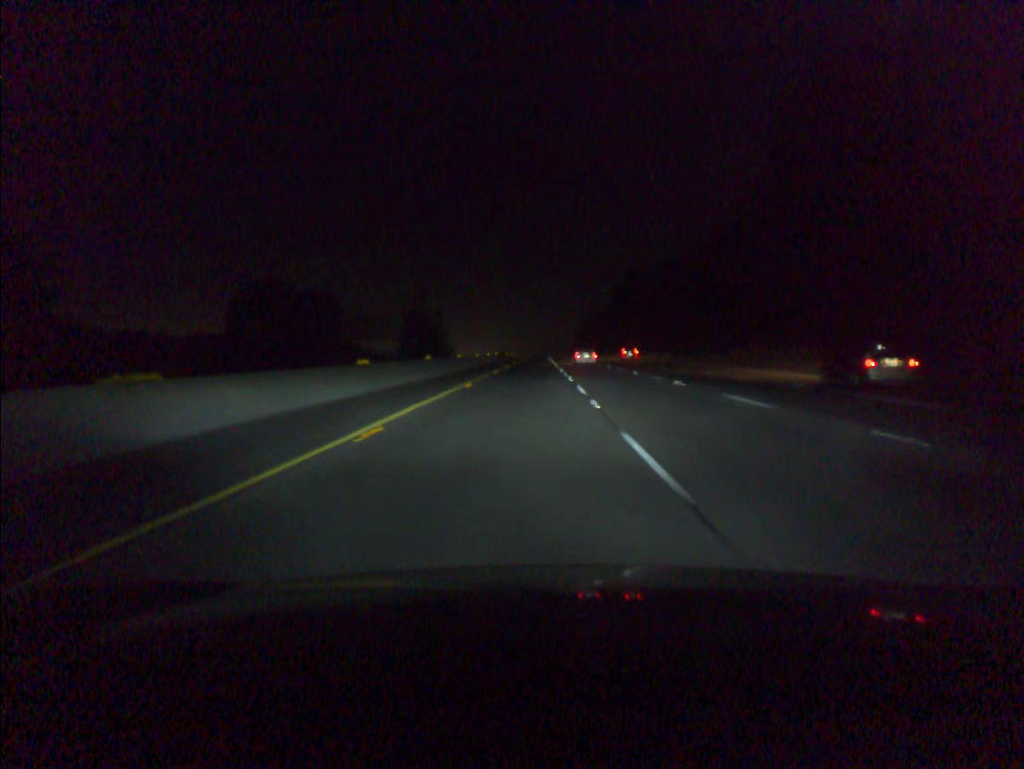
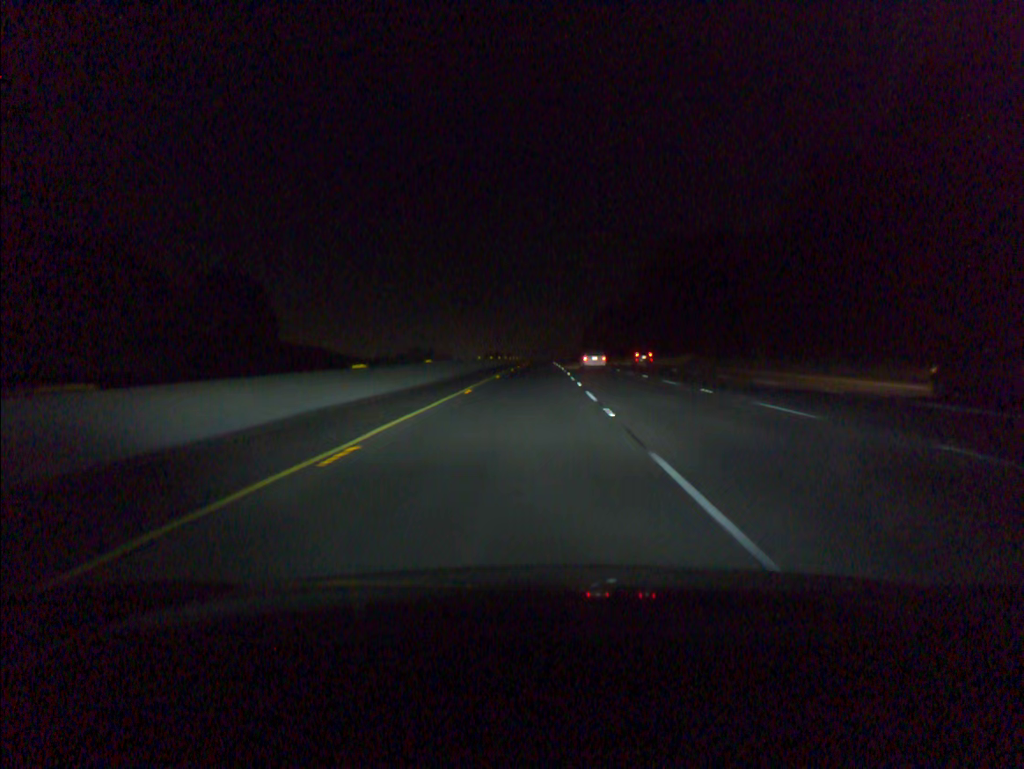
(-0.2, +60.5) m; 0°
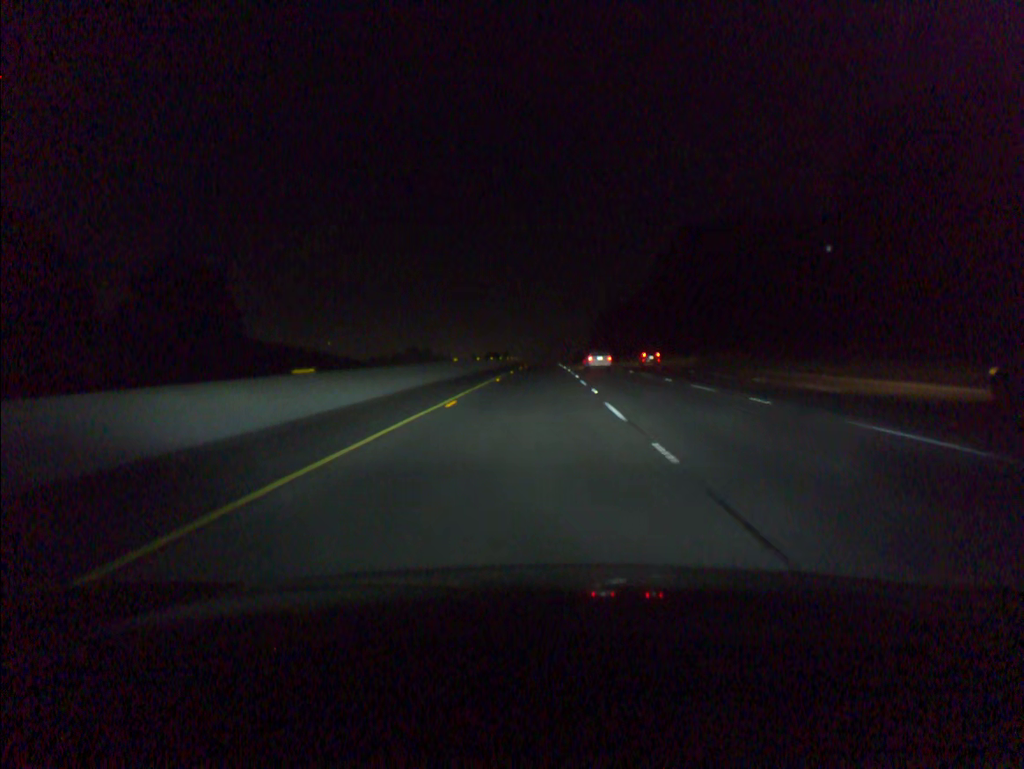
(0.0, +20.1) m; 0°
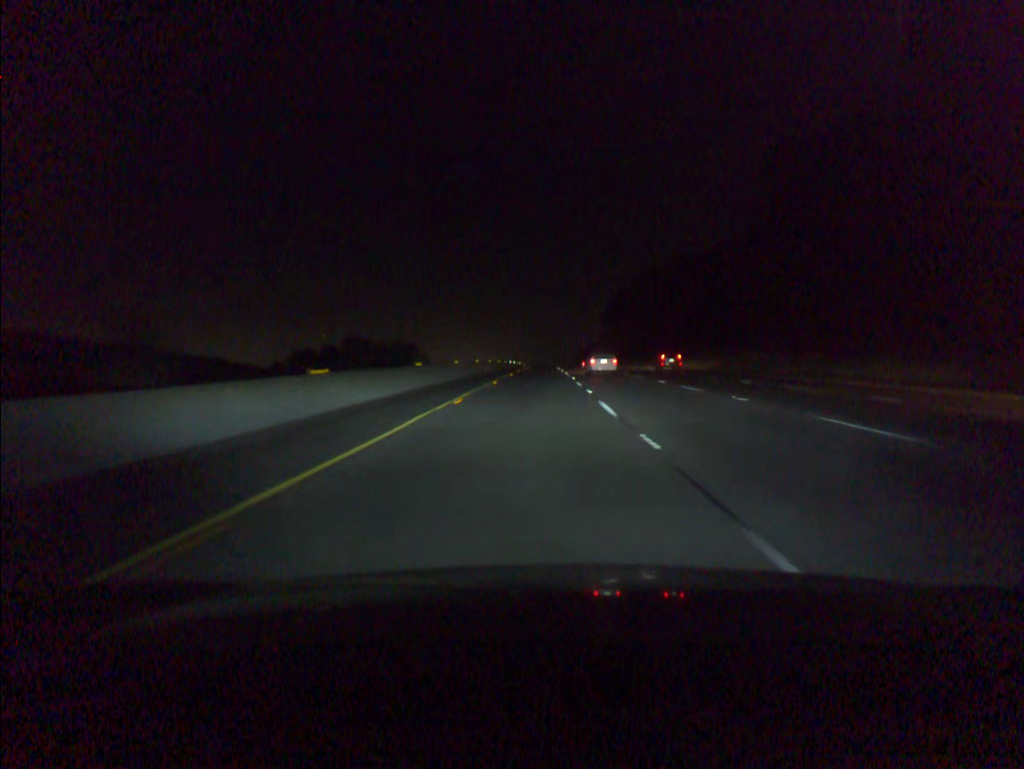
(+0.6, +100.6) m; 0°
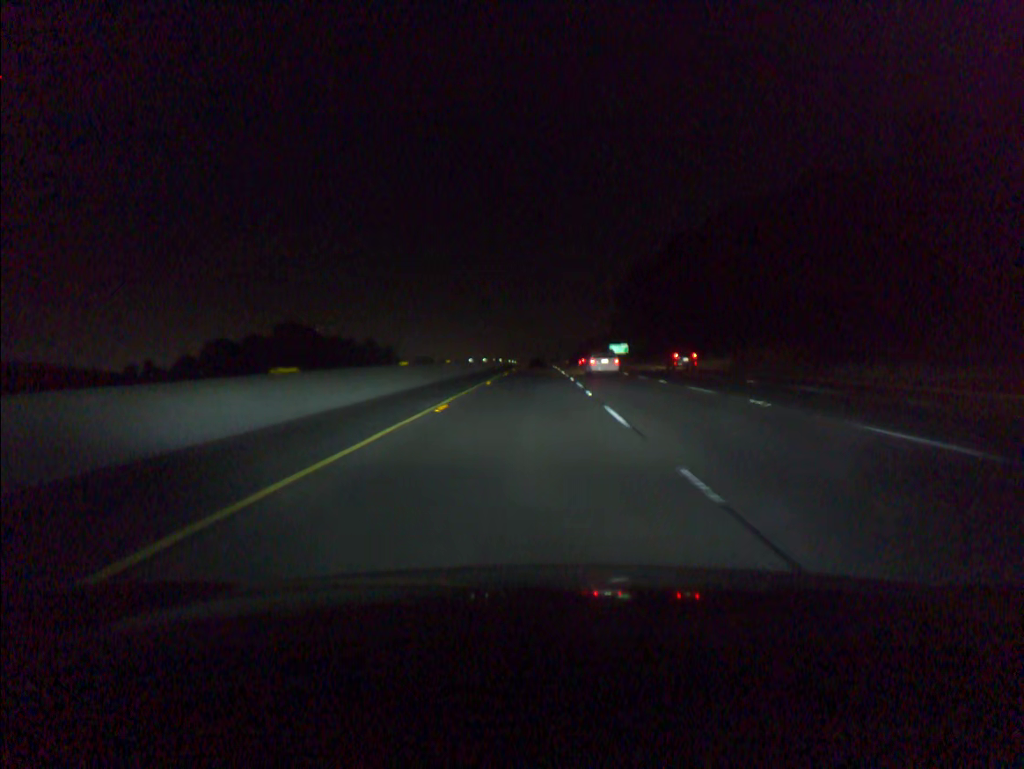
(+0.1, +60.6) m; 0°
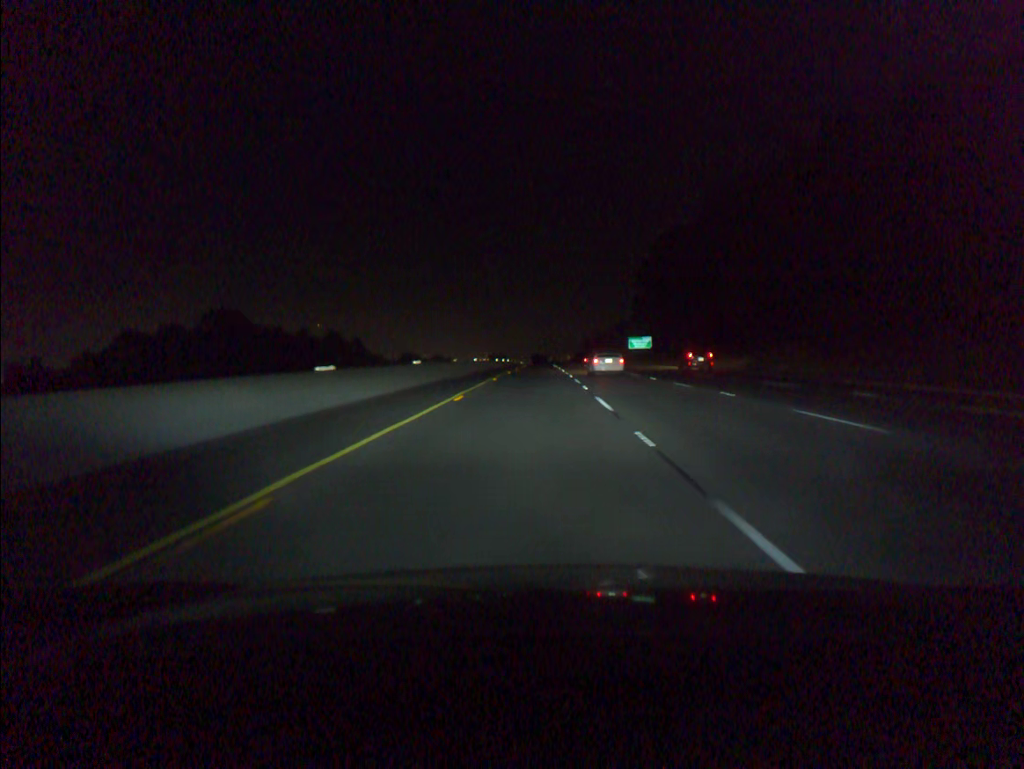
(0.0, +40.6) m; 0°
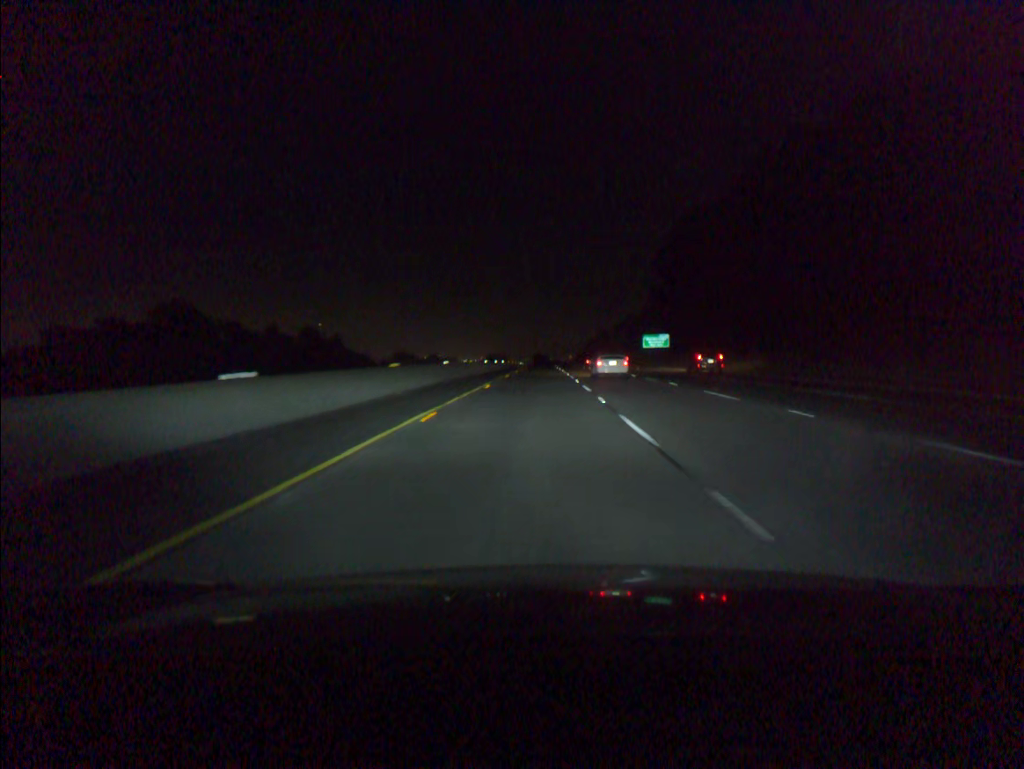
(0.0, +20.3) m; 0°
